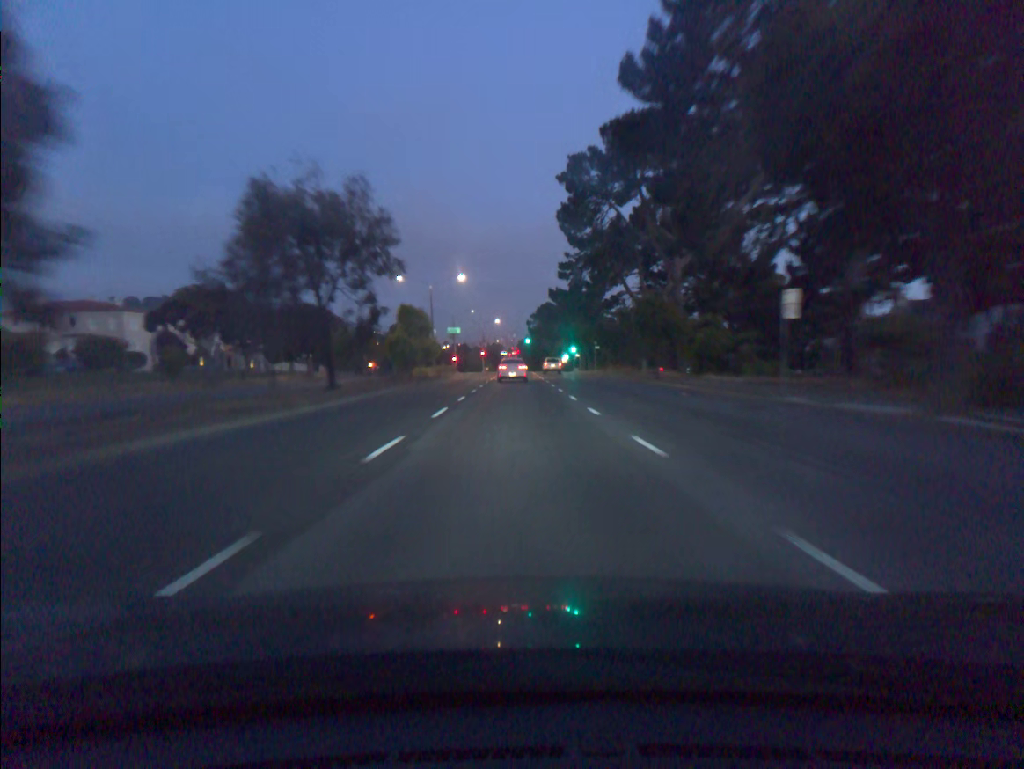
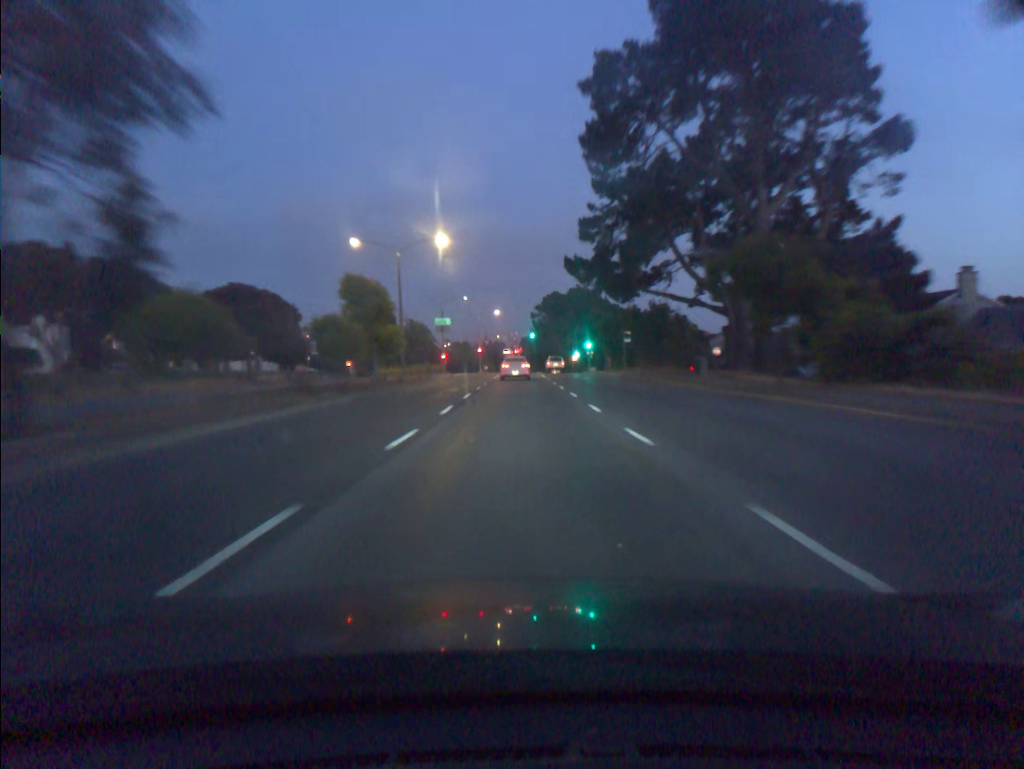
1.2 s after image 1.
(0.0, +20.7) m; 0°
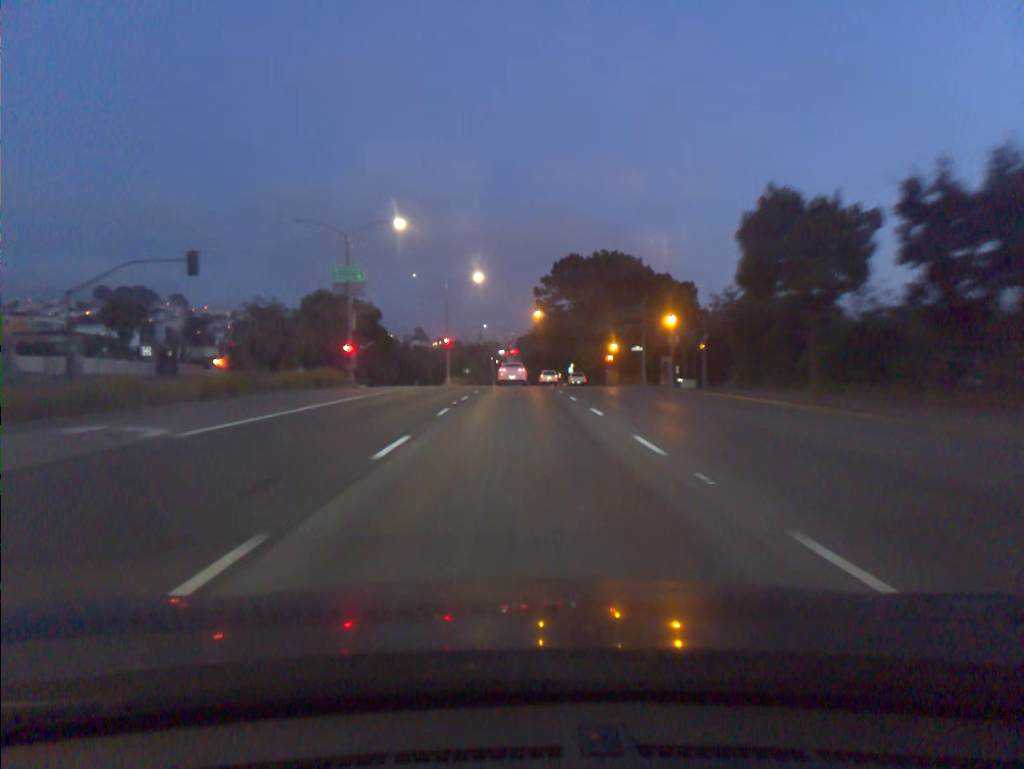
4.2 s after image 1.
(0.0, +51.8) m; 0°
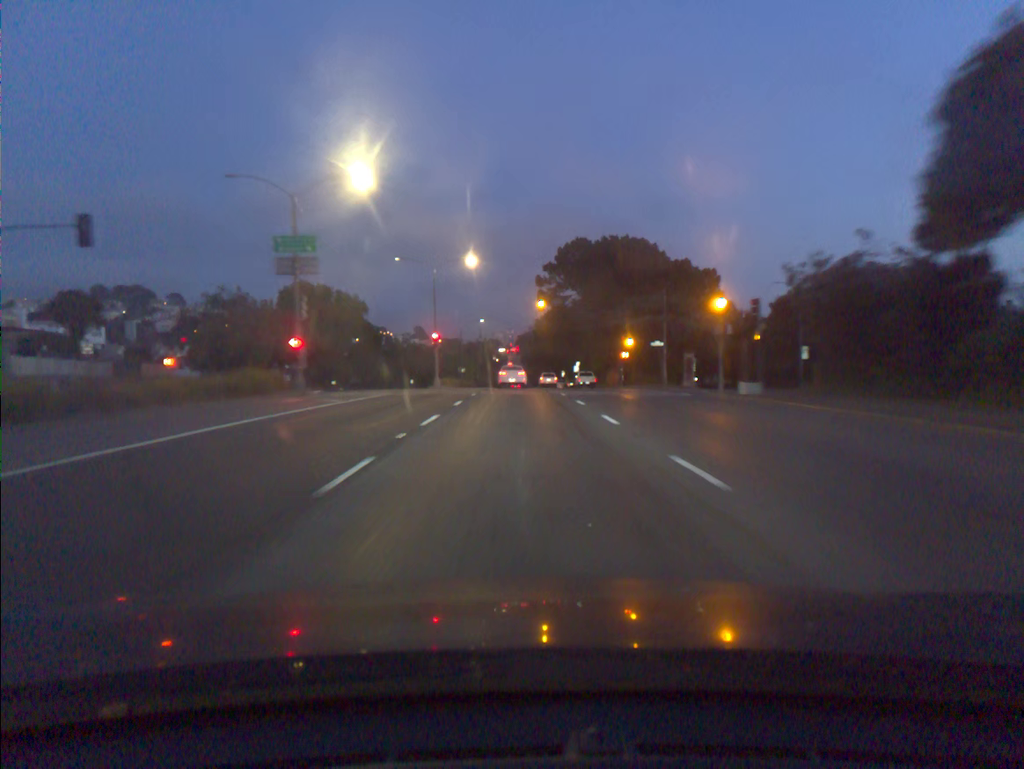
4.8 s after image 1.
(0.0, +10.4) m; 0°
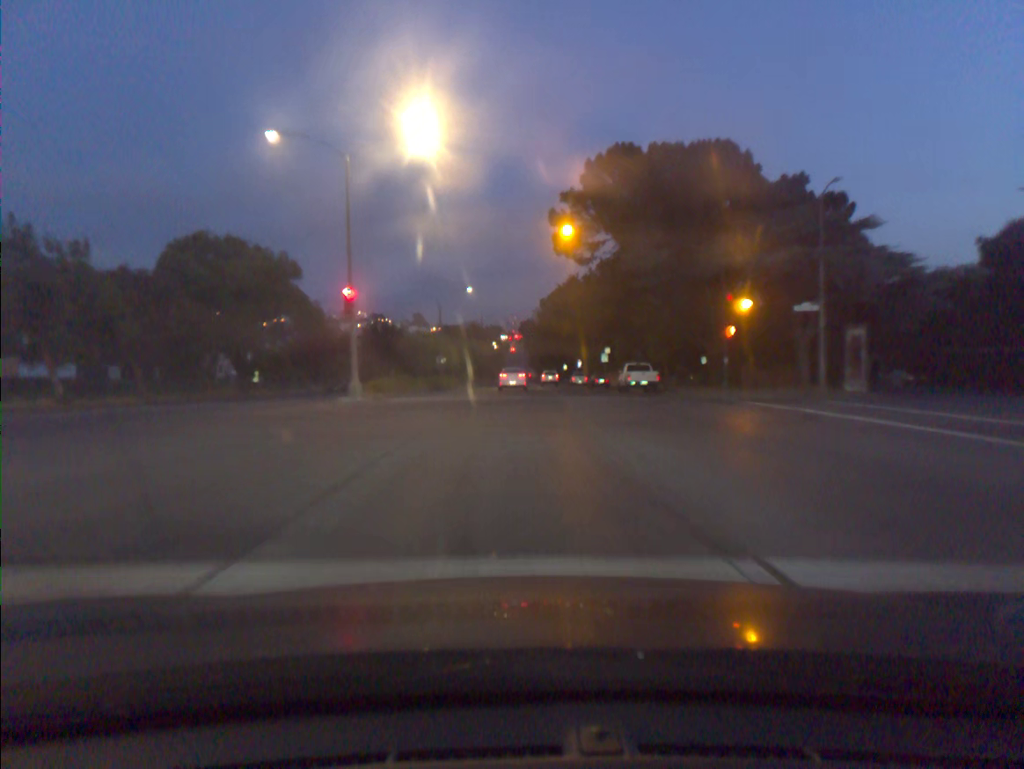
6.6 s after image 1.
(-0.1, +31.2) m; 0°
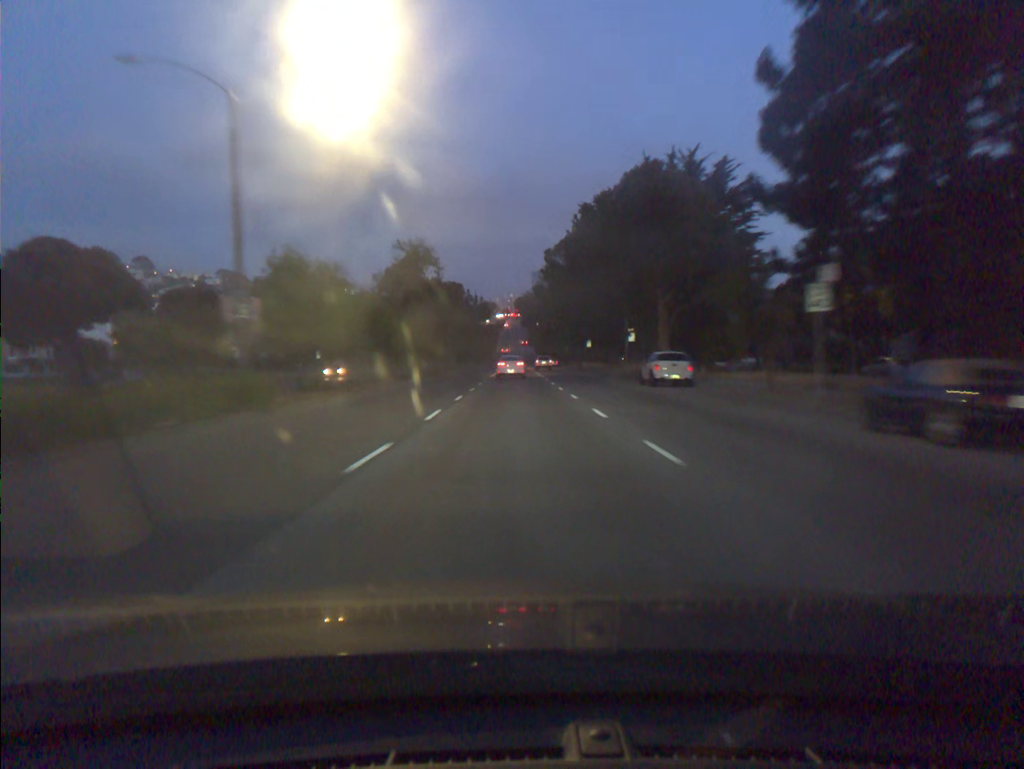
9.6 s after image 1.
(0.0, +52.8) m; 0°
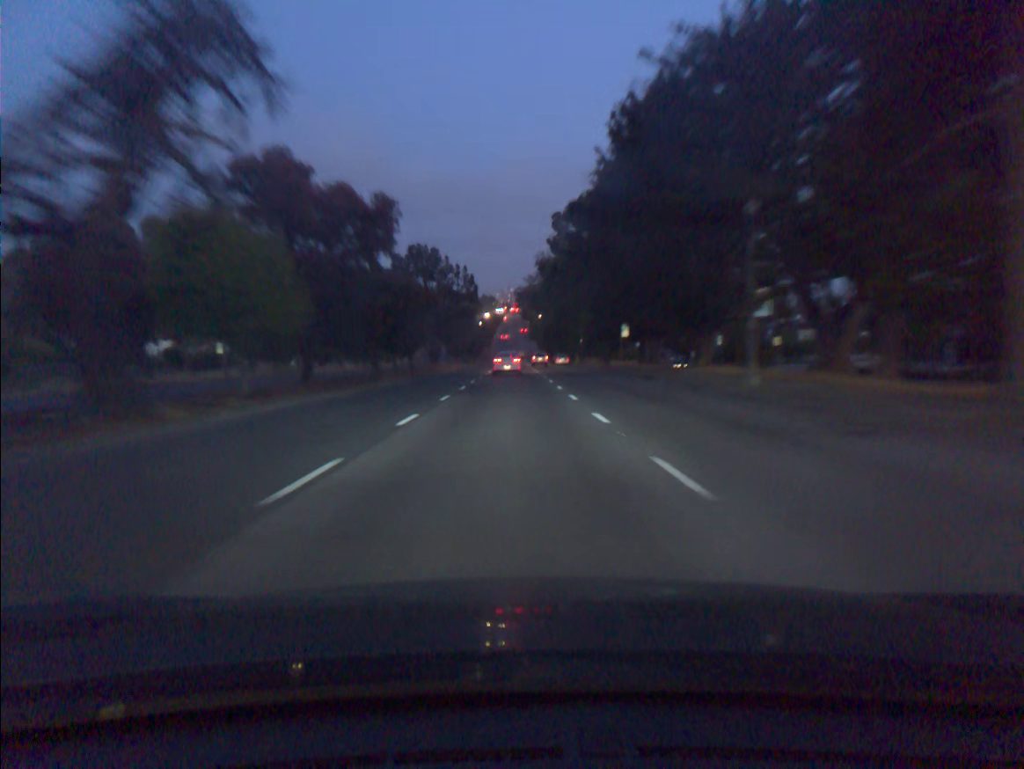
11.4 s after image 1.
(+0.1, +31.7) m; 0°
